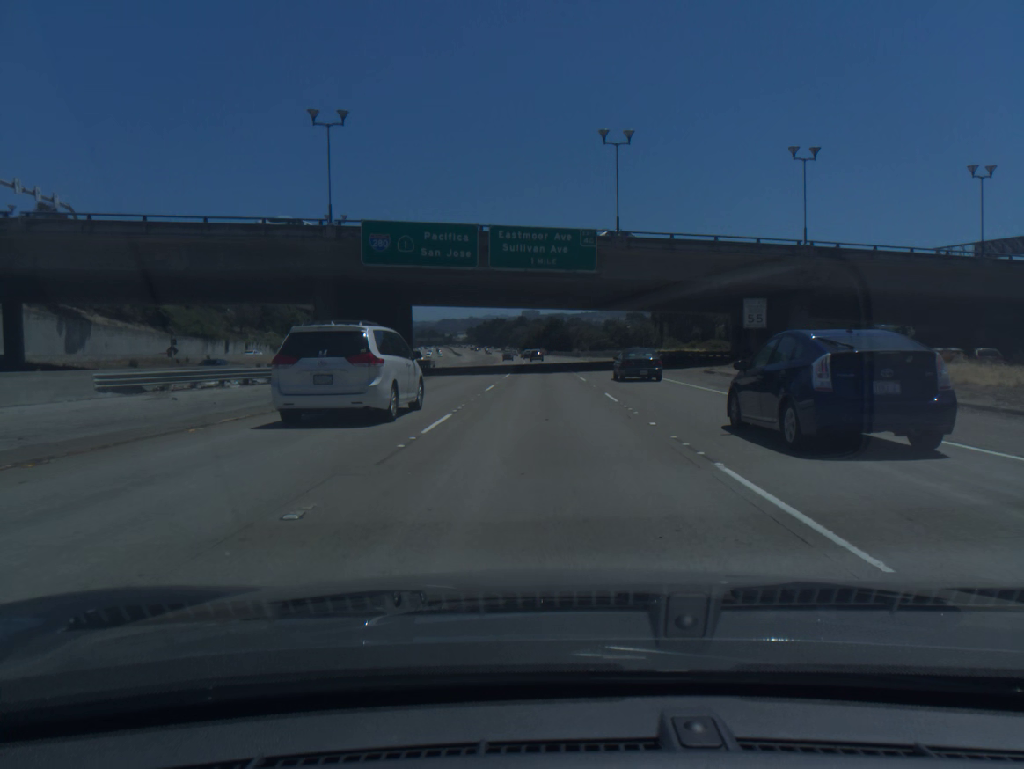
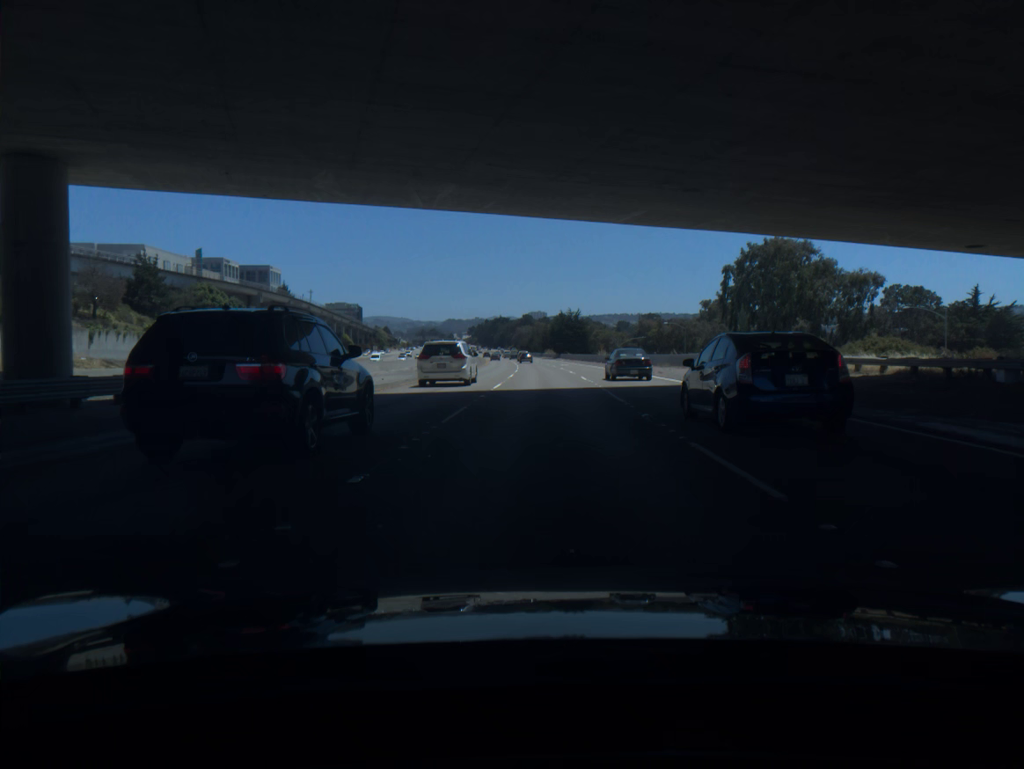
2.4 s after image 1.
(-0.2, +56.5) m; -1°
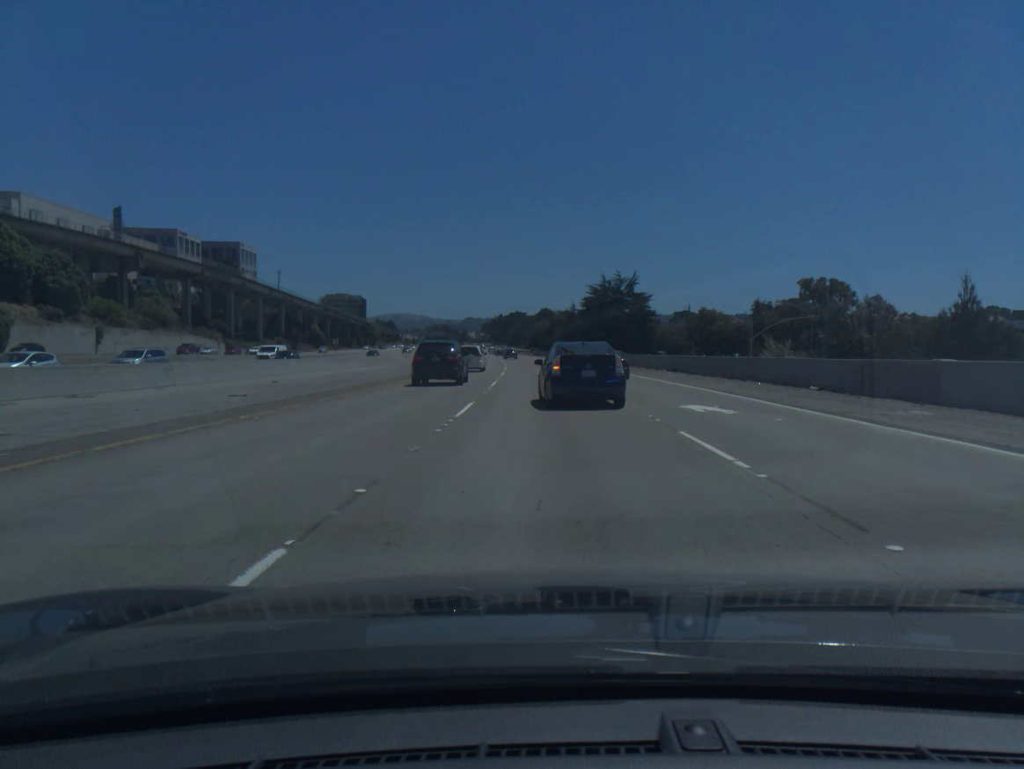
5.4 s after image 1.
(-0.5, +70.2) m; -1°
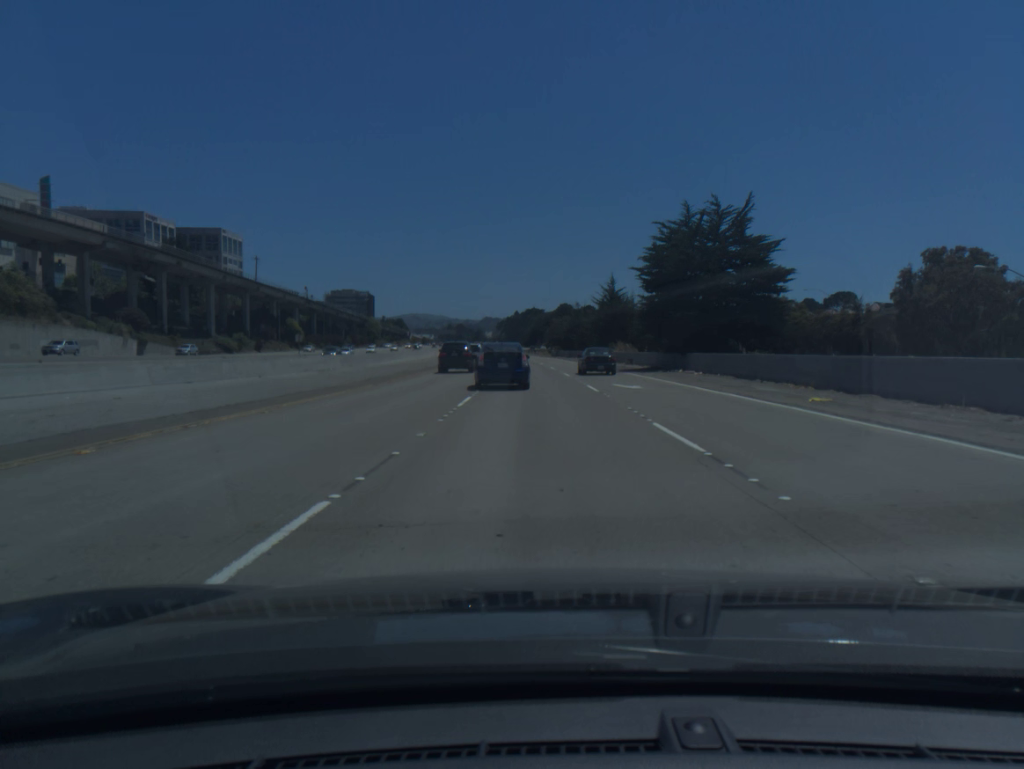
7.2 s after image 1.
(-0.5, +42.0) m; -1°
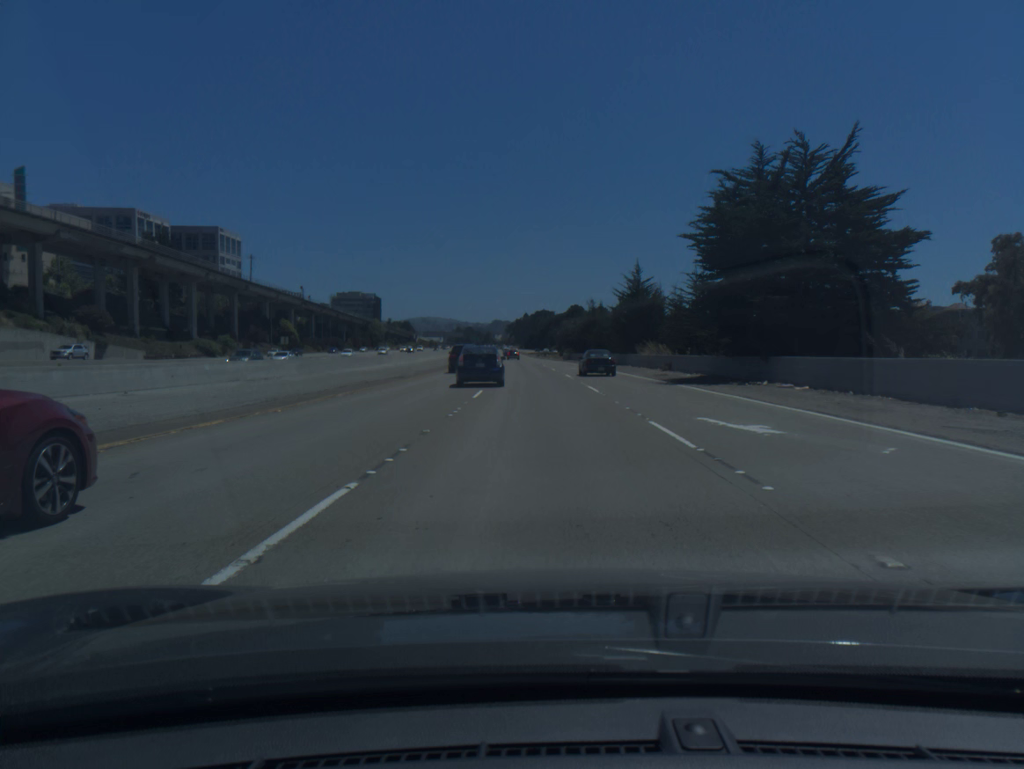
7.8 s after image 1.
(-0.1, +14.0) m; -1°
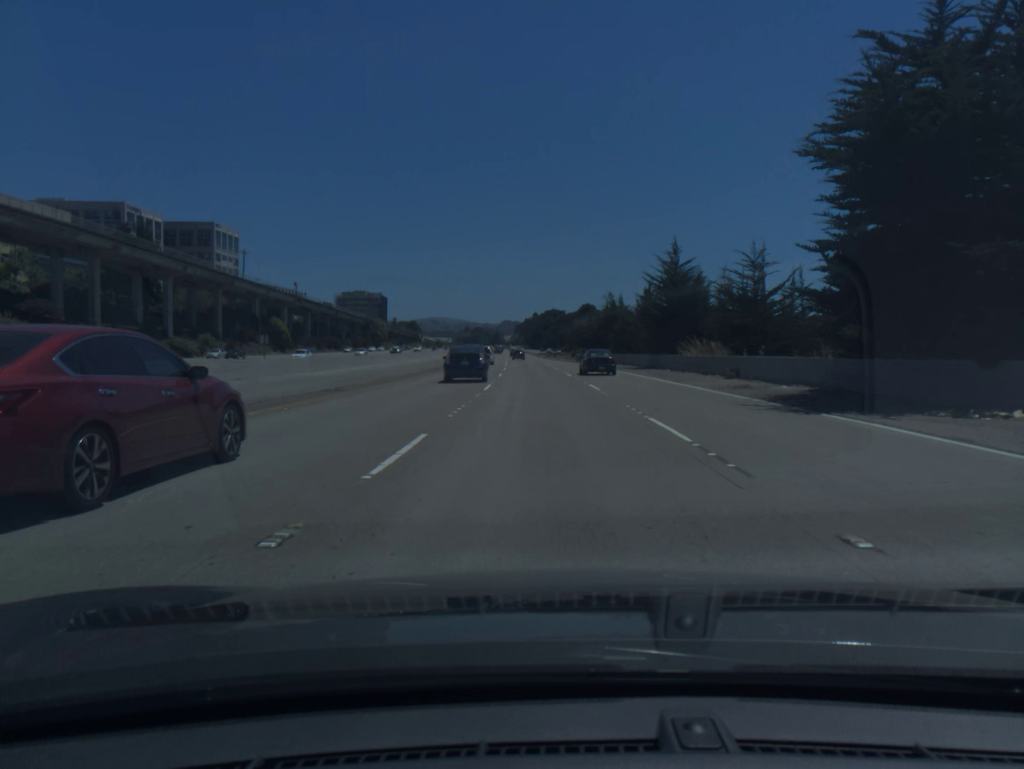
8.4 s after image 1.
(-0.1, +14.0) m; -1°
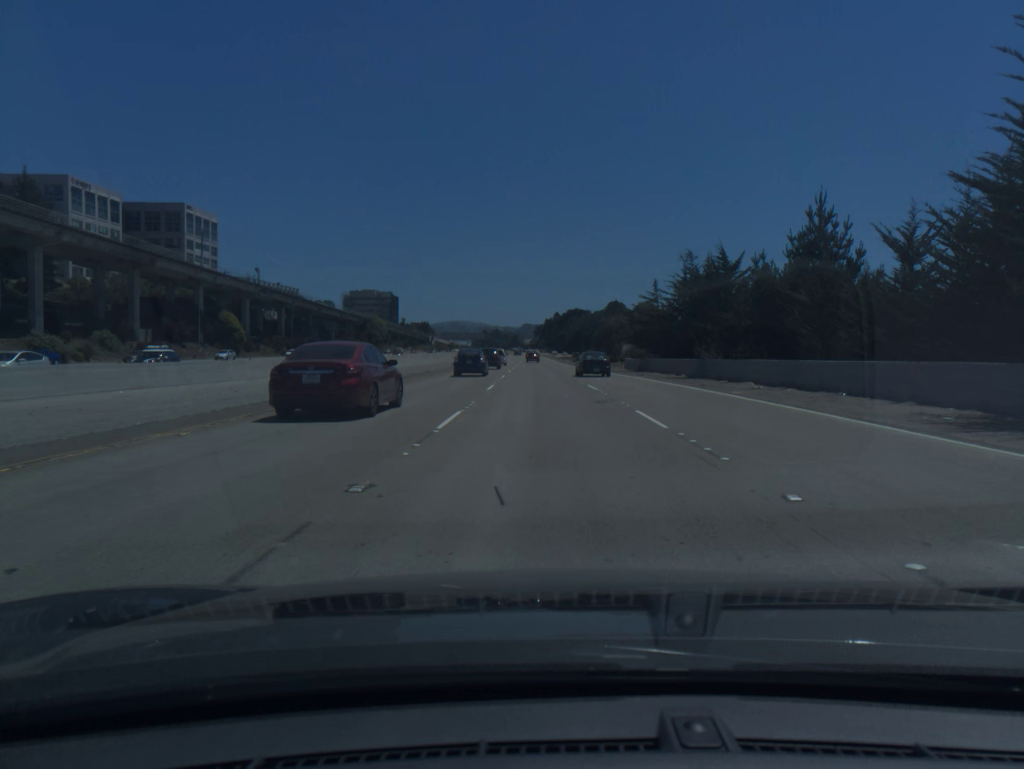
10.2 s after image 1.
(-0.5, +42.0) m; -1°
